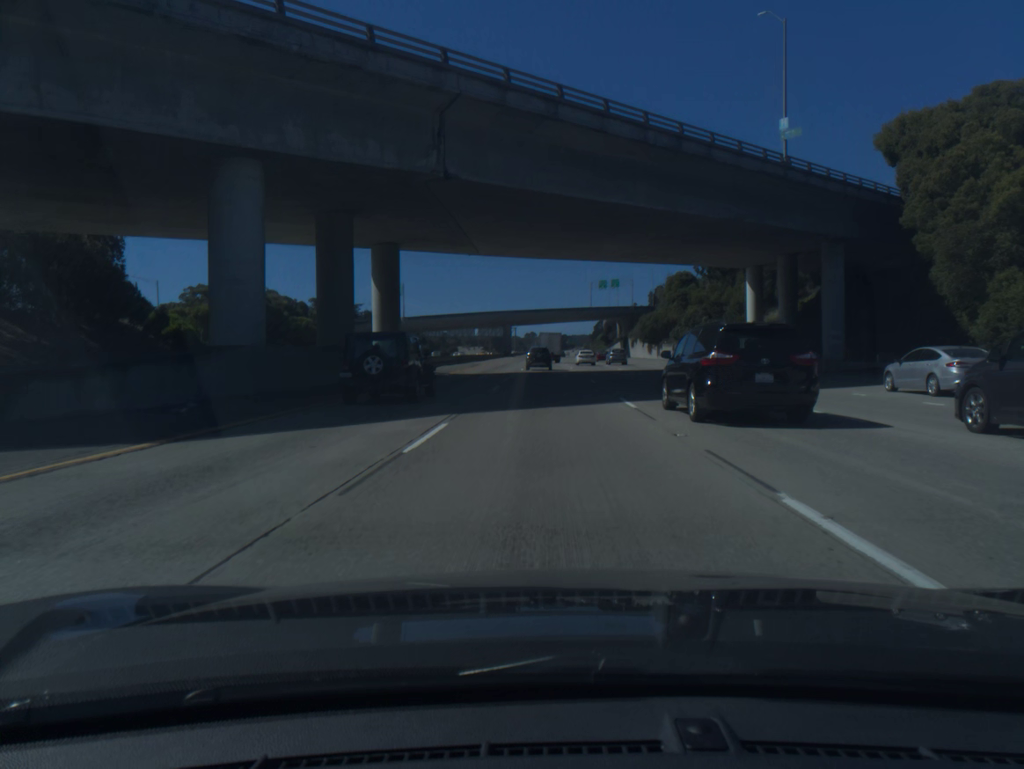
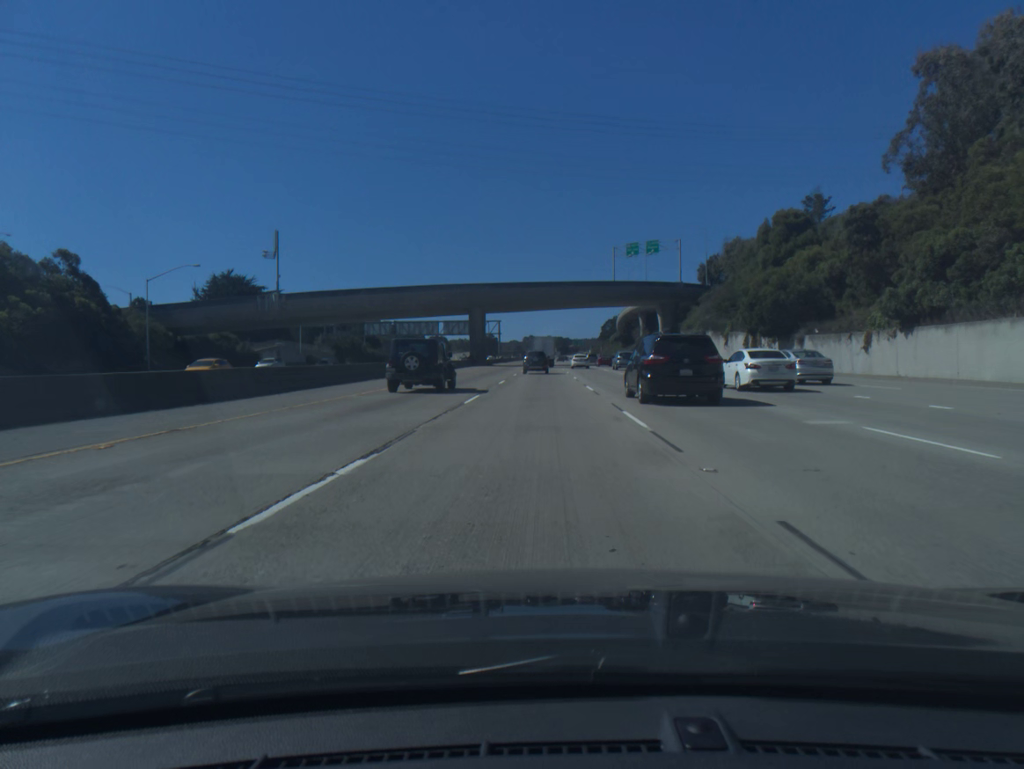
(+0.3, +77.4) m; 0°
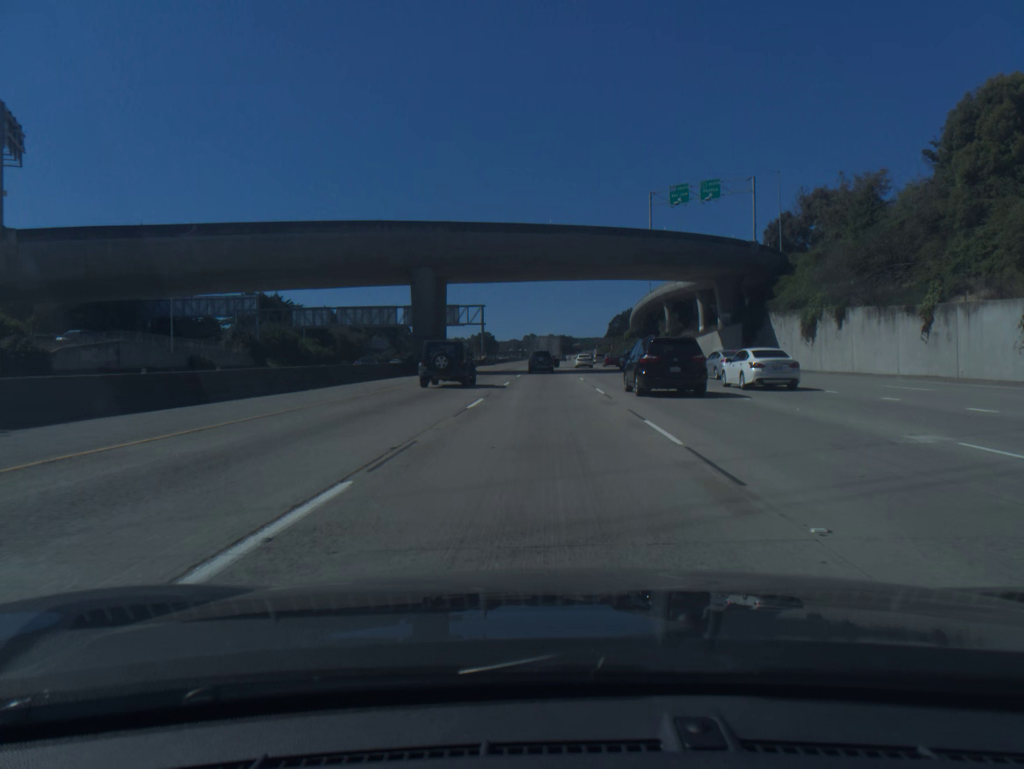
(-0.1, +46.2) m; 0°
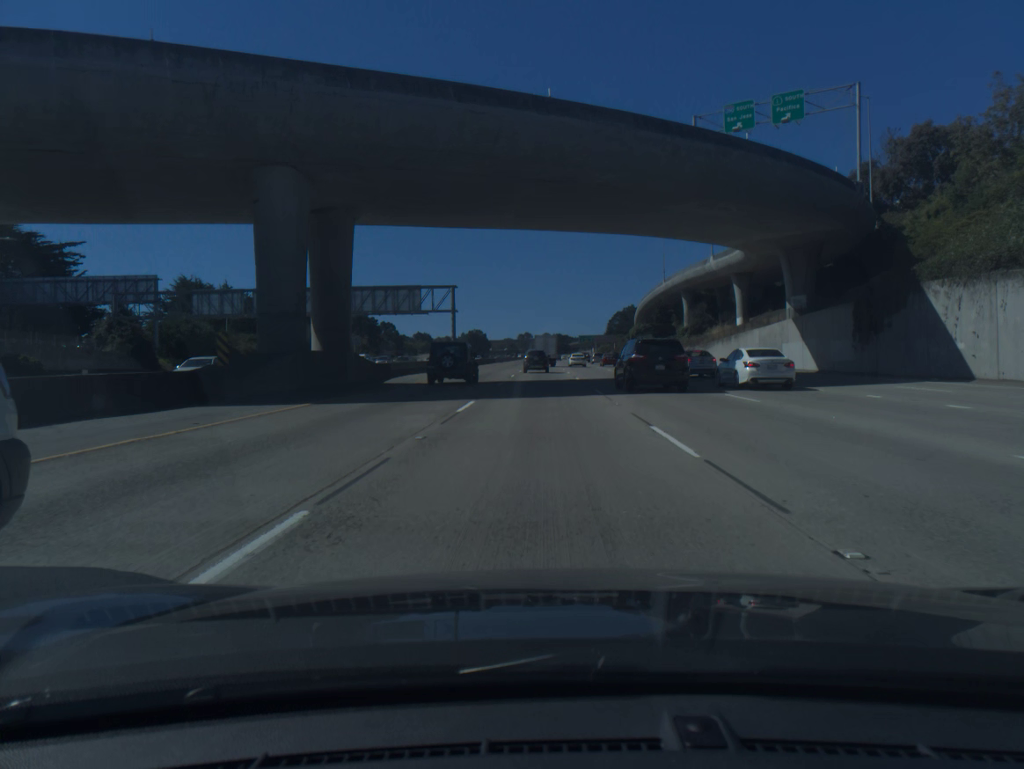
(+0.1, +30.8) m; 0°
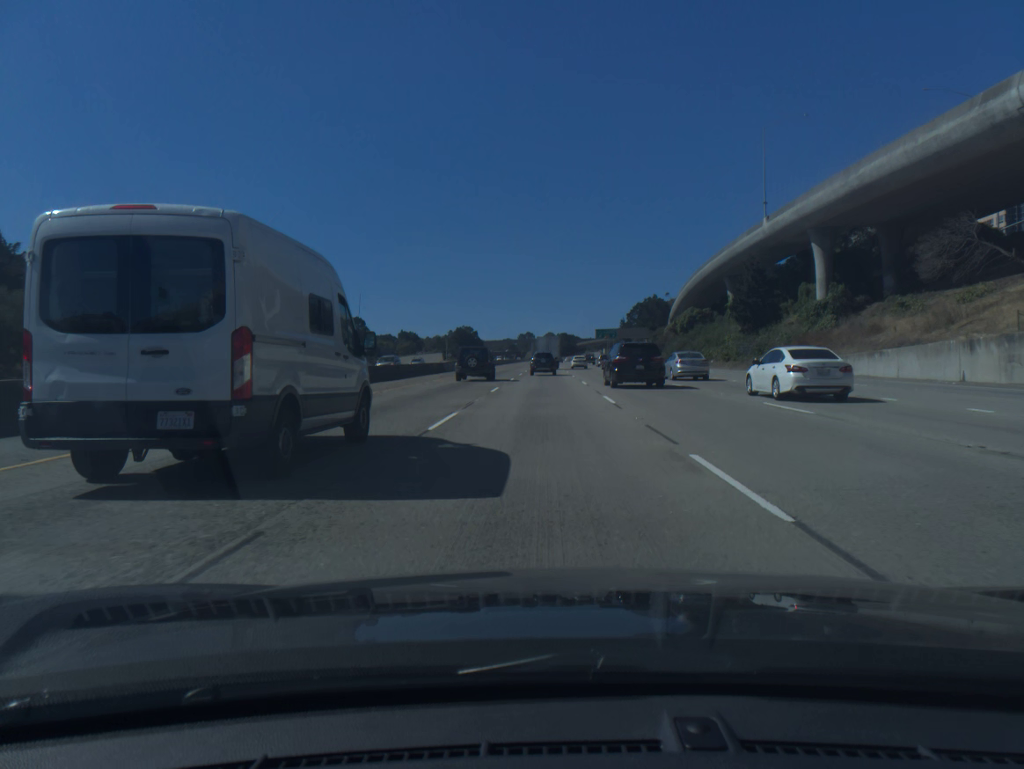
(+0.1, +77.1) m; 0°
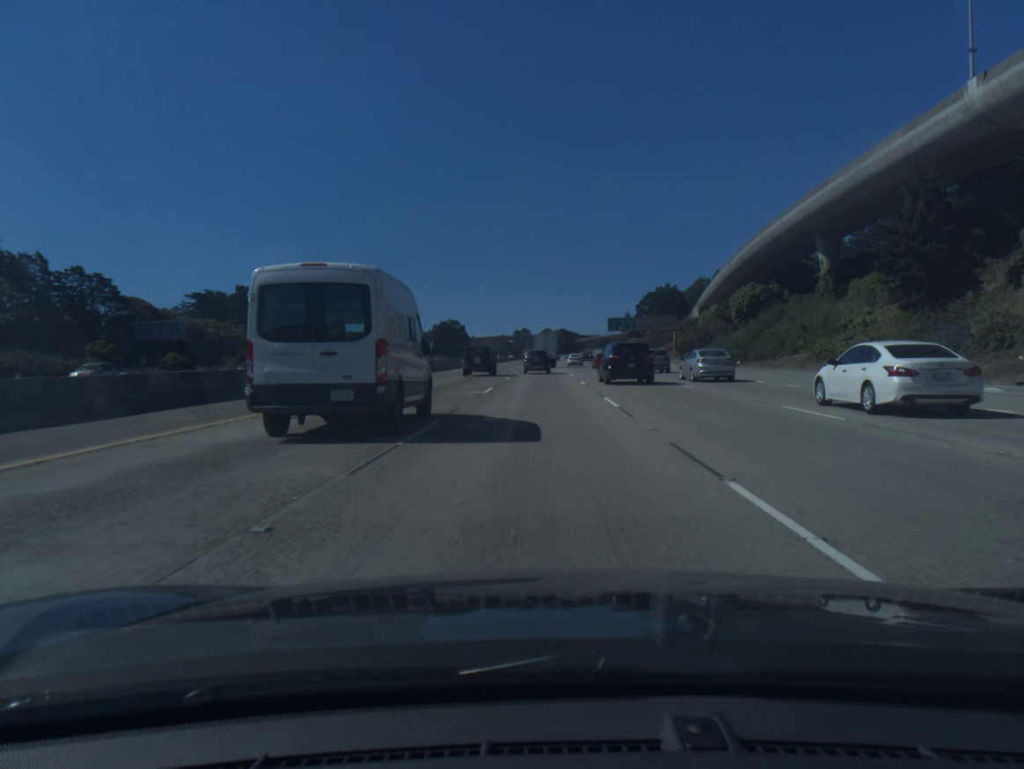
(+0.1, +45.8) m; 0°
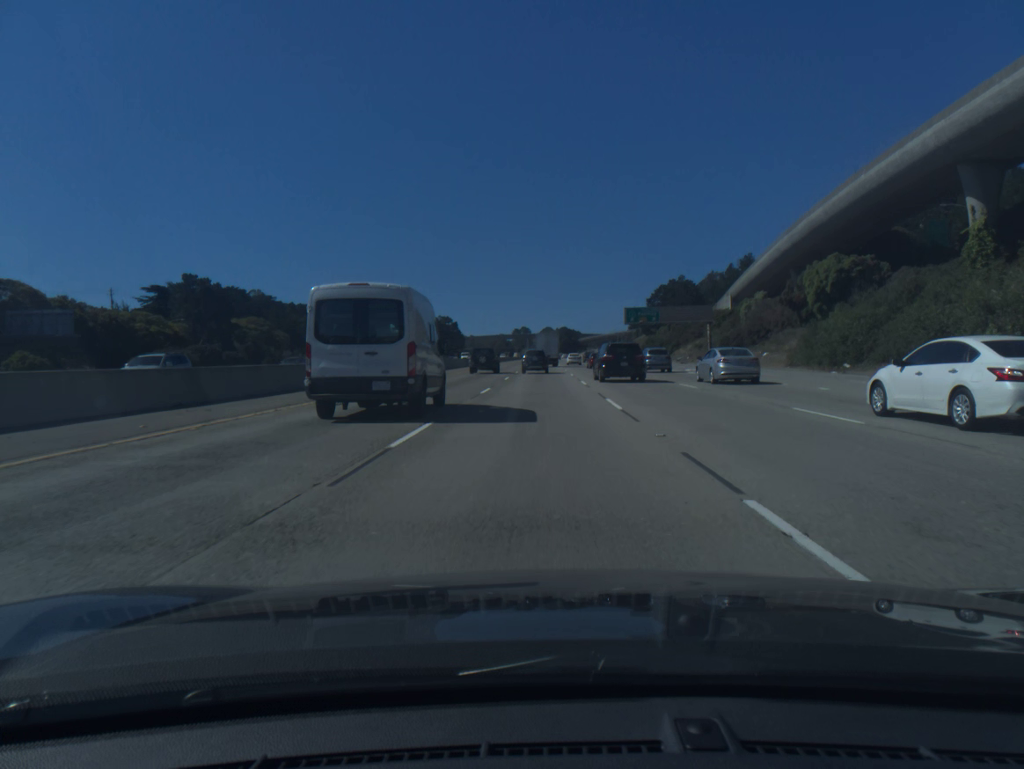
(0.0, +30.2) m; 0°
